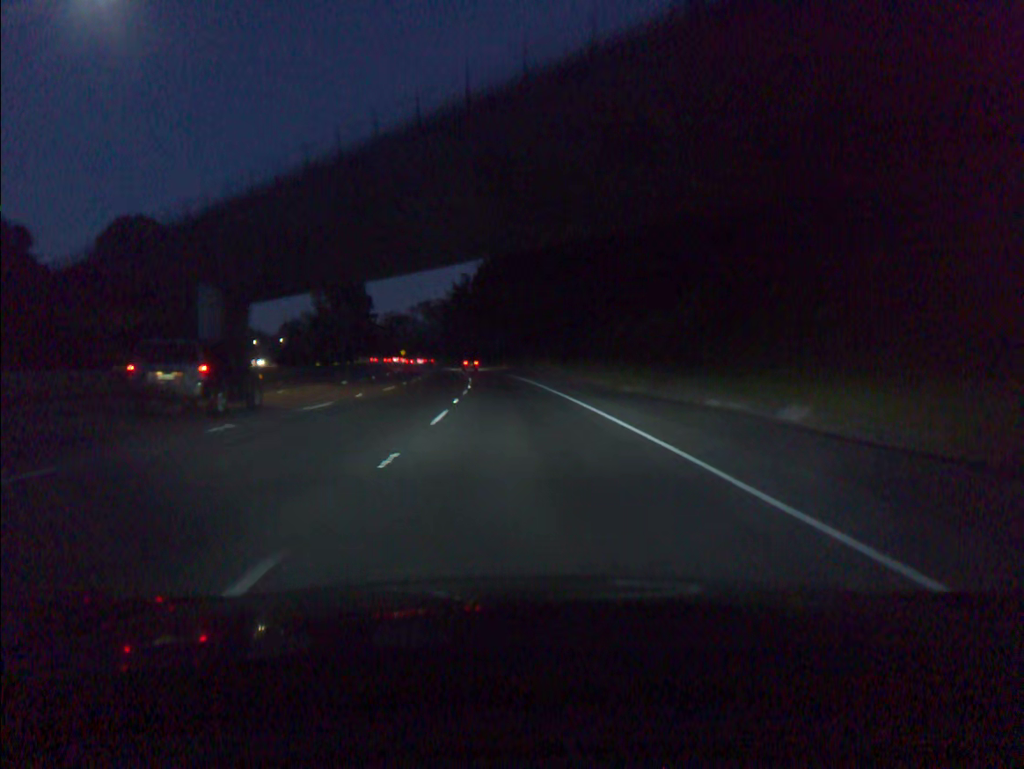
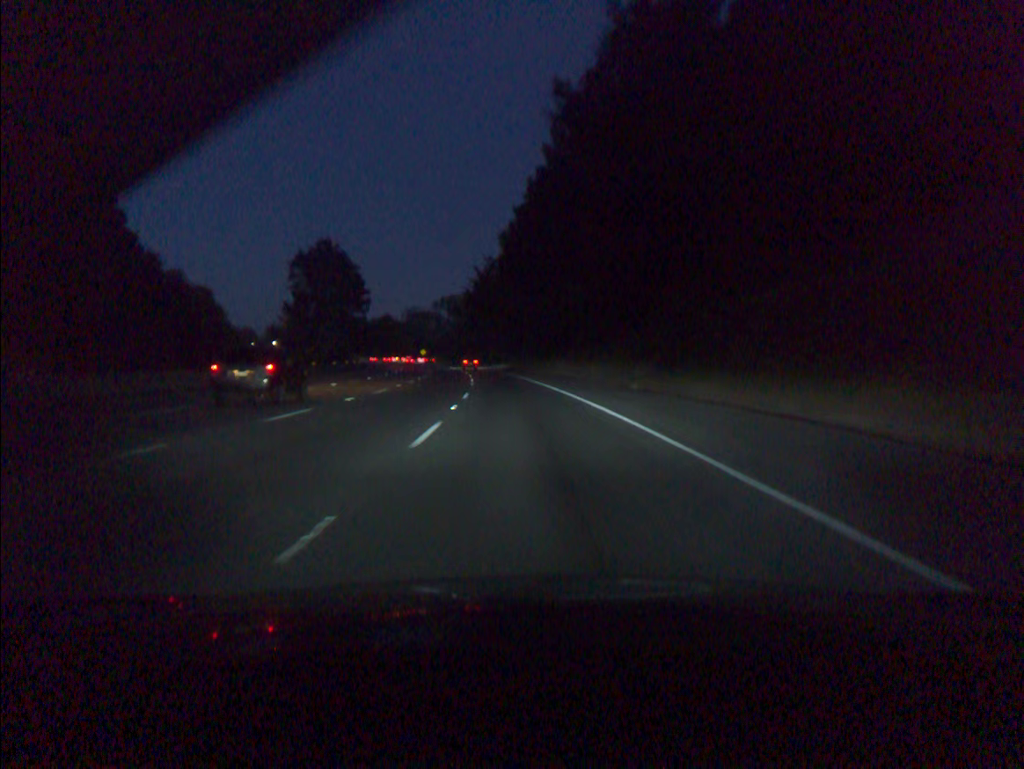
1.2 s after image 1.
(-0.7, +33.2) m; -2°
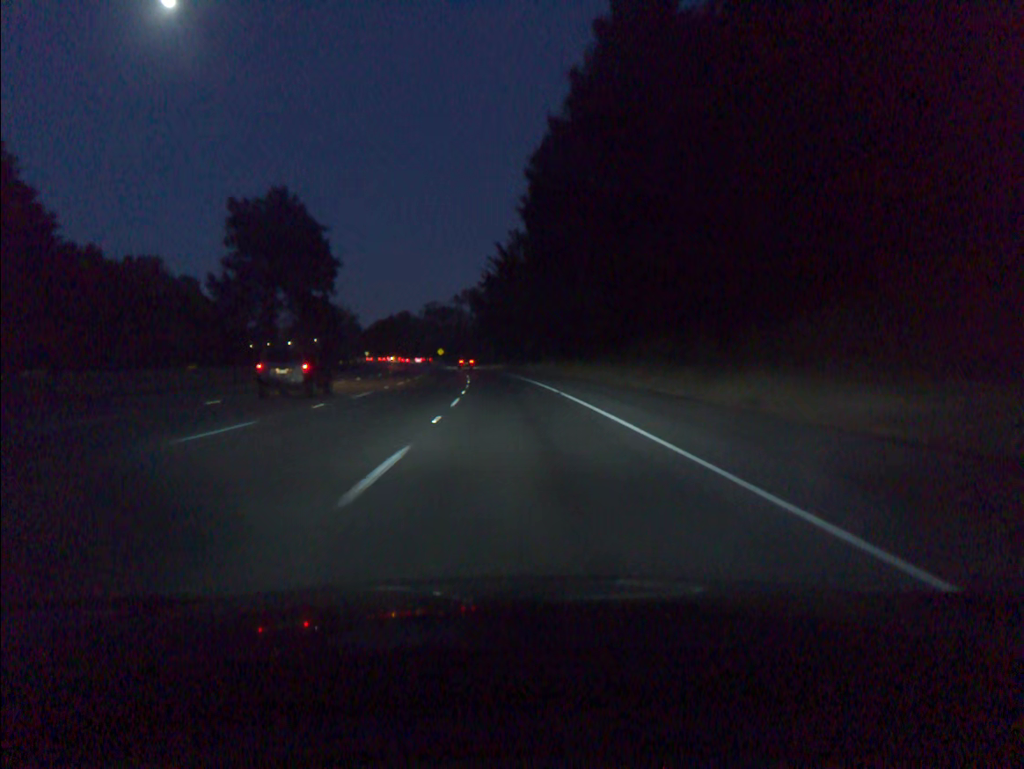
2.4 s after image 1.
(-0.6, +33.6) m; -2°
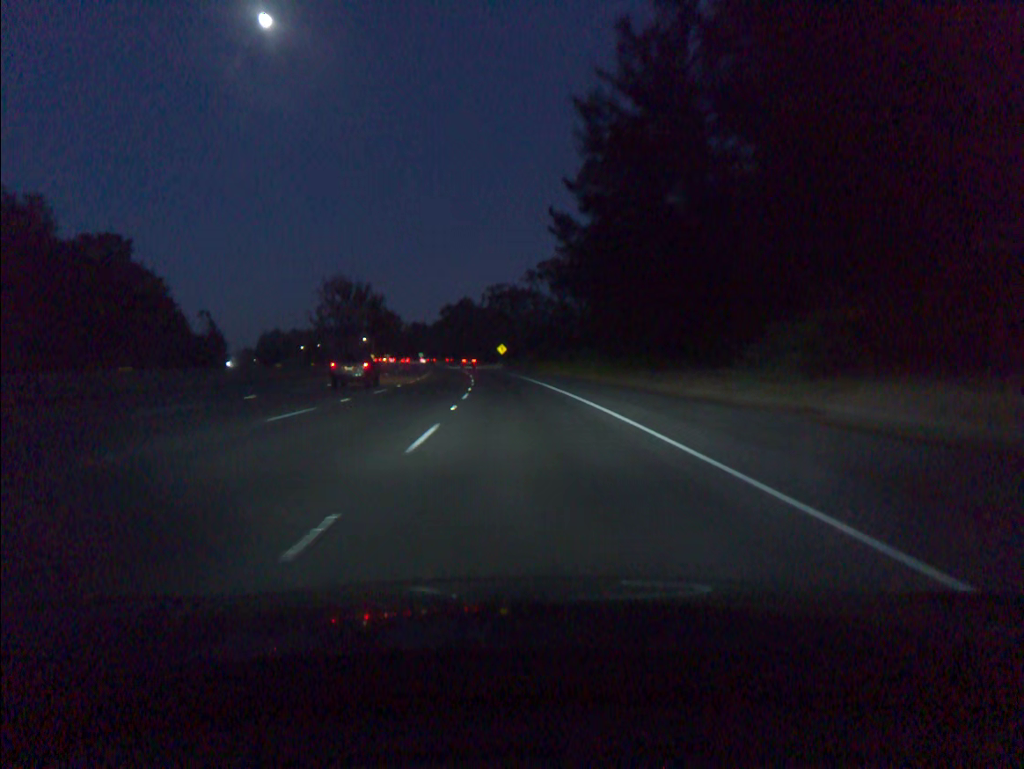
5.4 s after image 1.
(-4.7, +84.7) m; -6°
